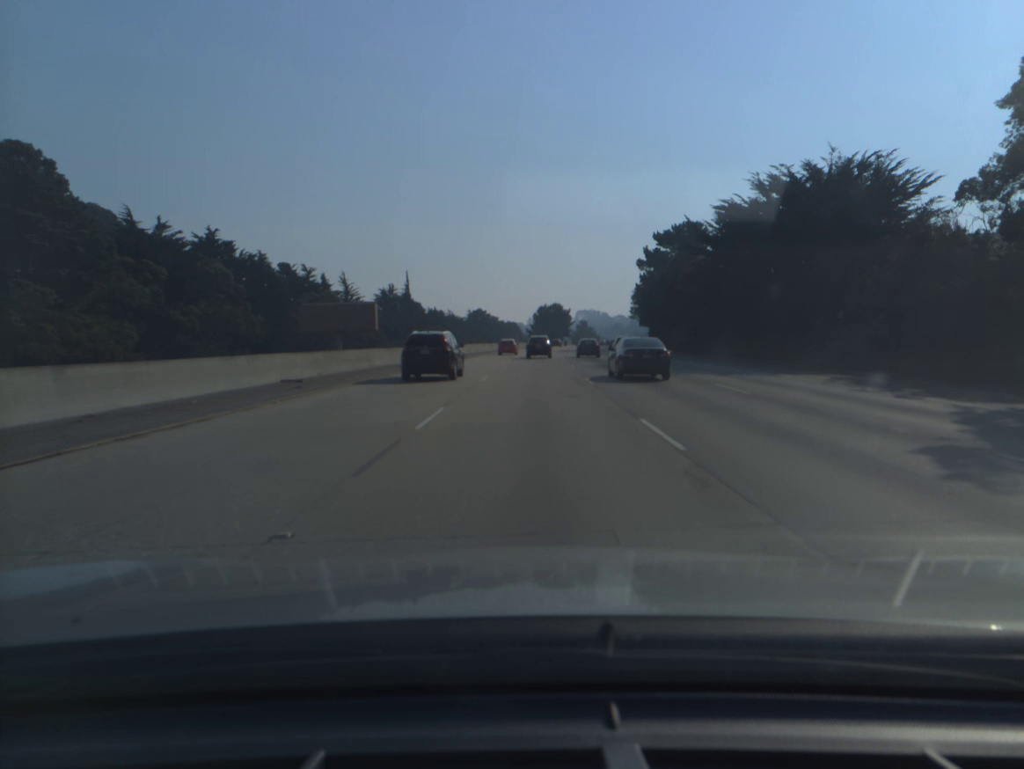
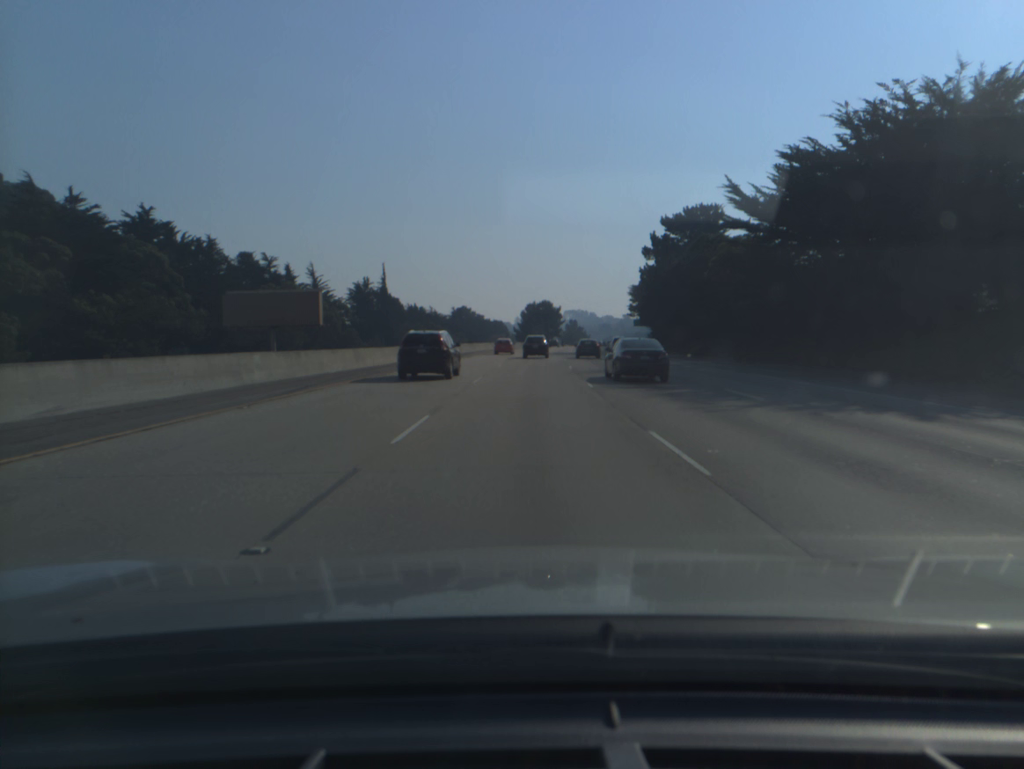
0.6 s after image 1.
(+0.1, +16.1) m; +1°
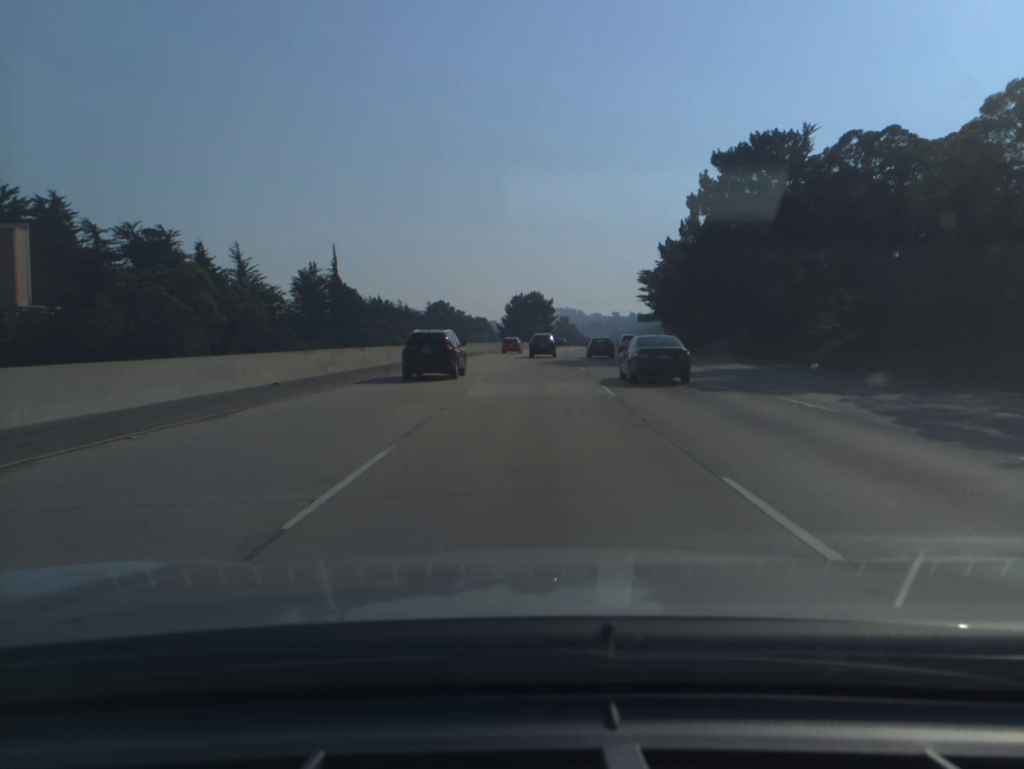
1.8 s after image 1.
(+0.4, +33.3) m; +1°
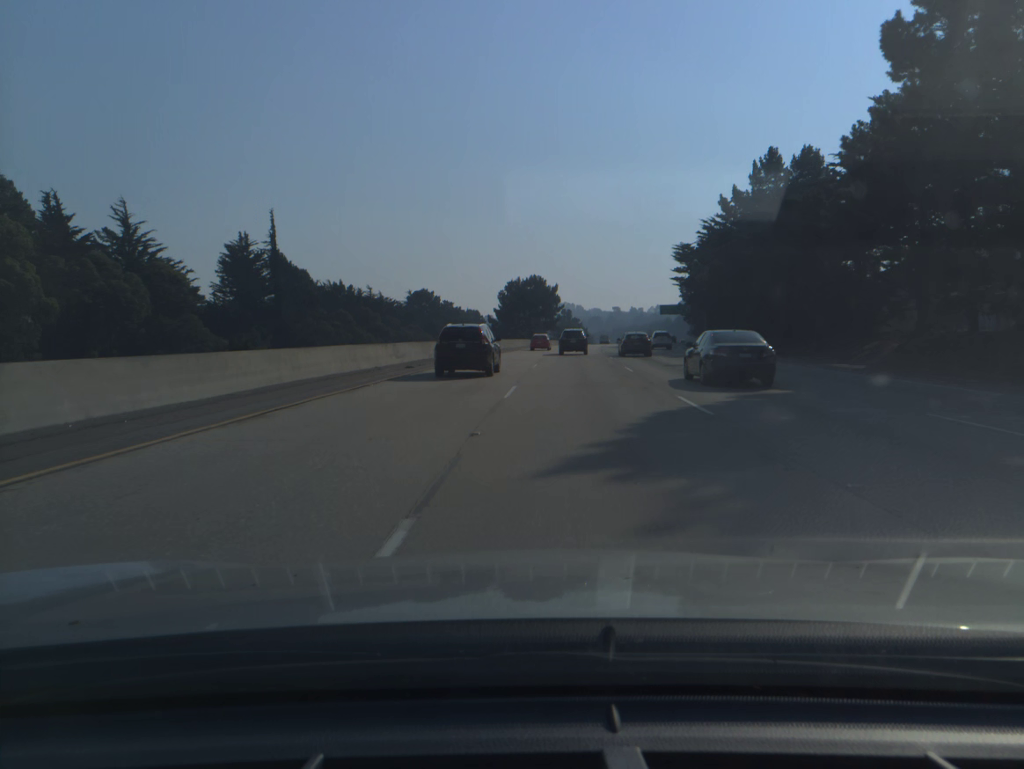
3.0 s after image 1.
(-0.1, +34.2) m; 0°
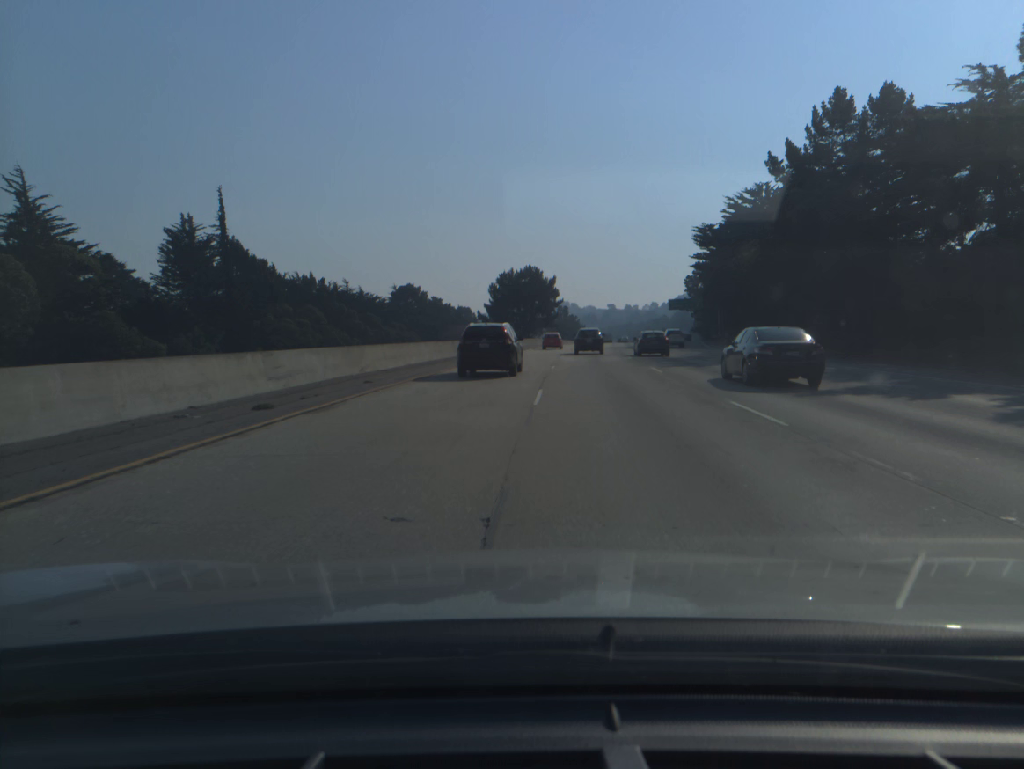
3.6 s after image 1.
(+0.1, +16.9) m; 0°
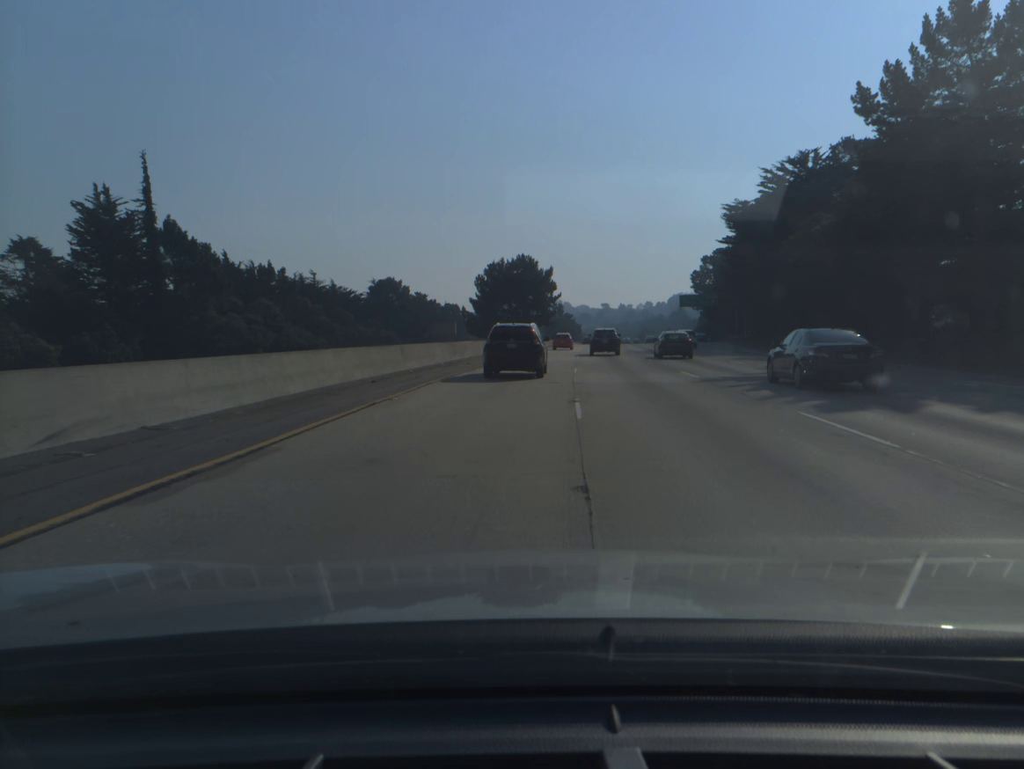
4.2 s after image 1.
(0.0, +16.6) m; 0°
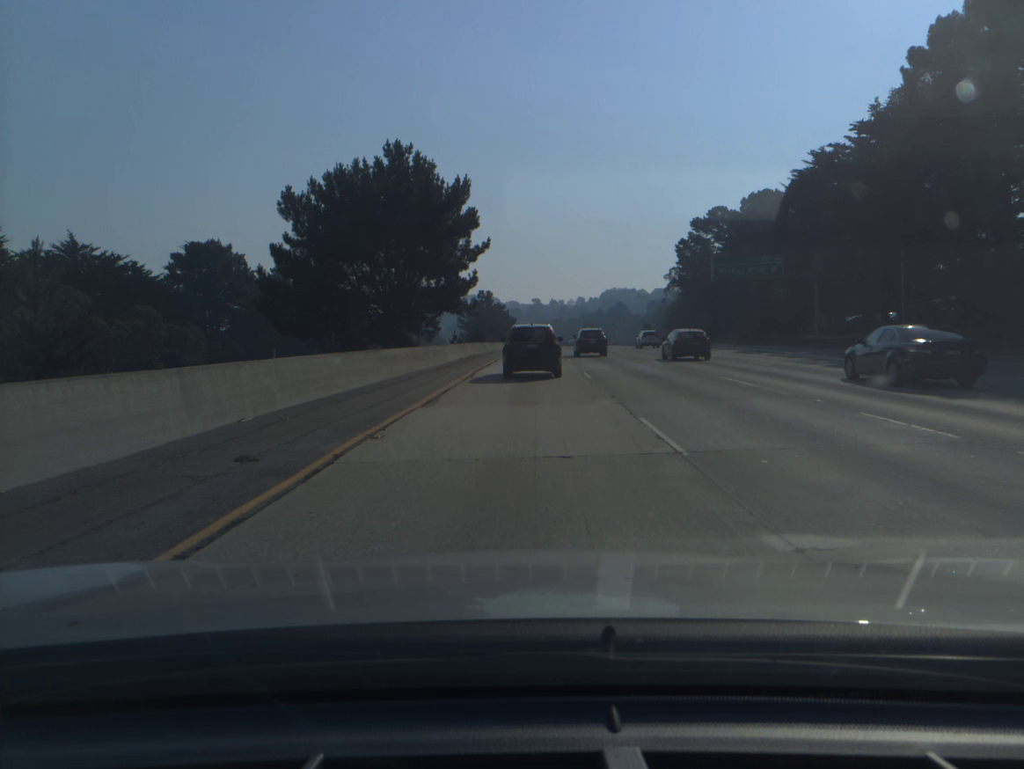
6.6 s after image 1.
(+3.1, +63.6) m; +5°
